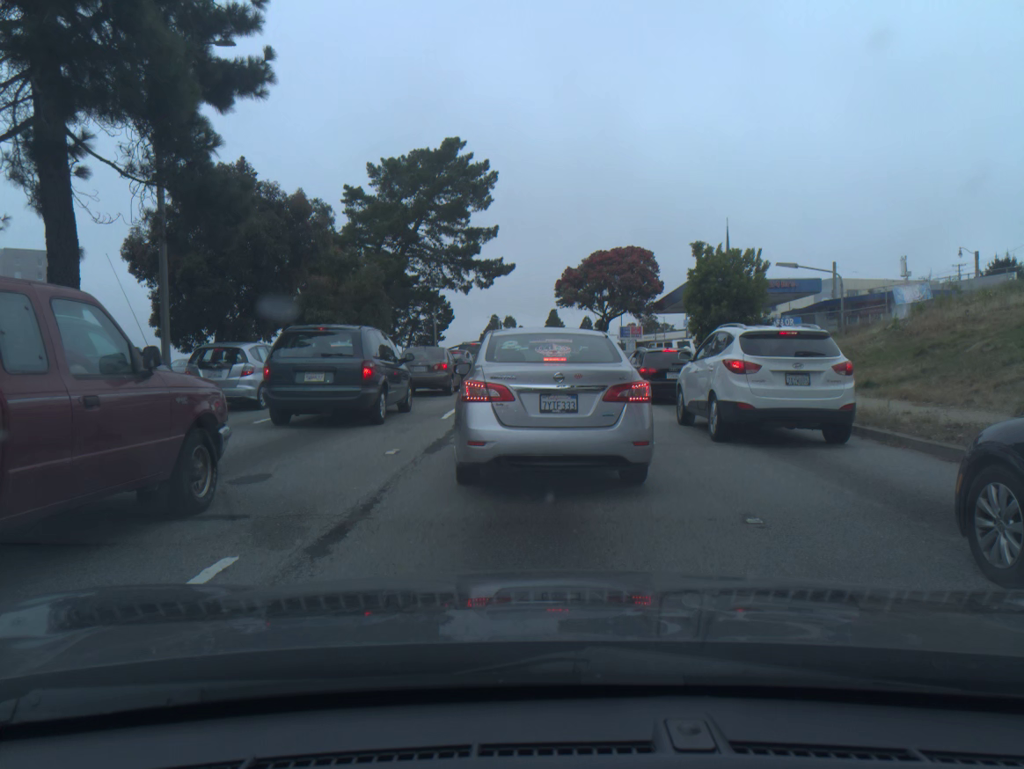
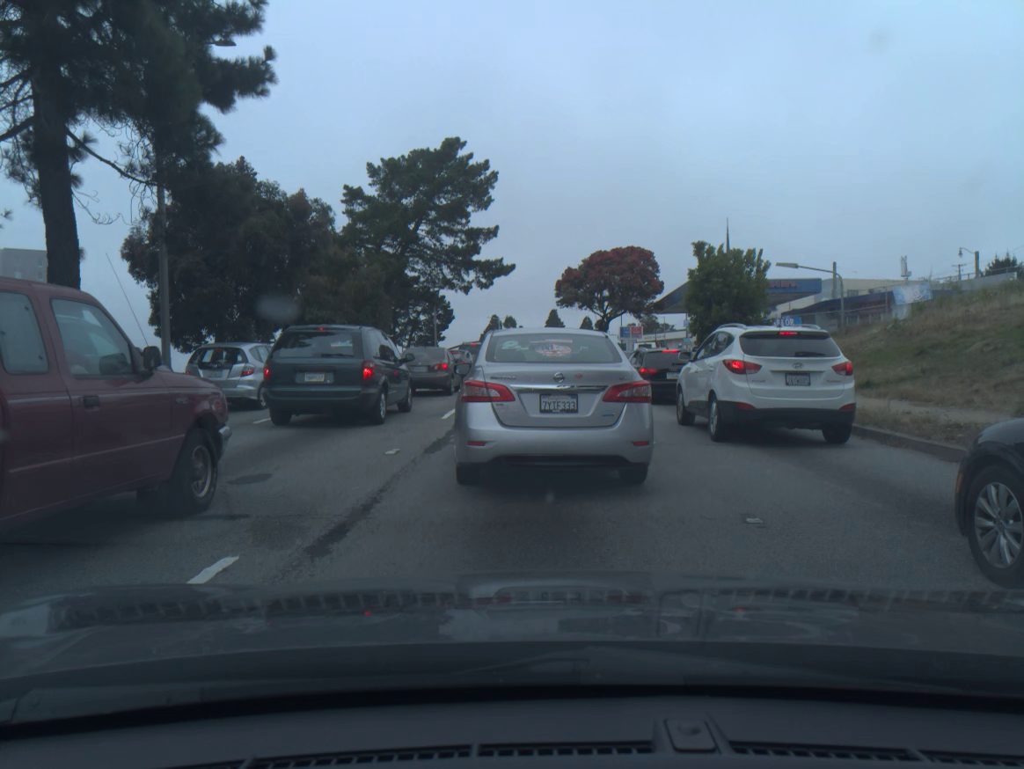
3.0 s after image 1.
(0.0, 0.0) m; 0°
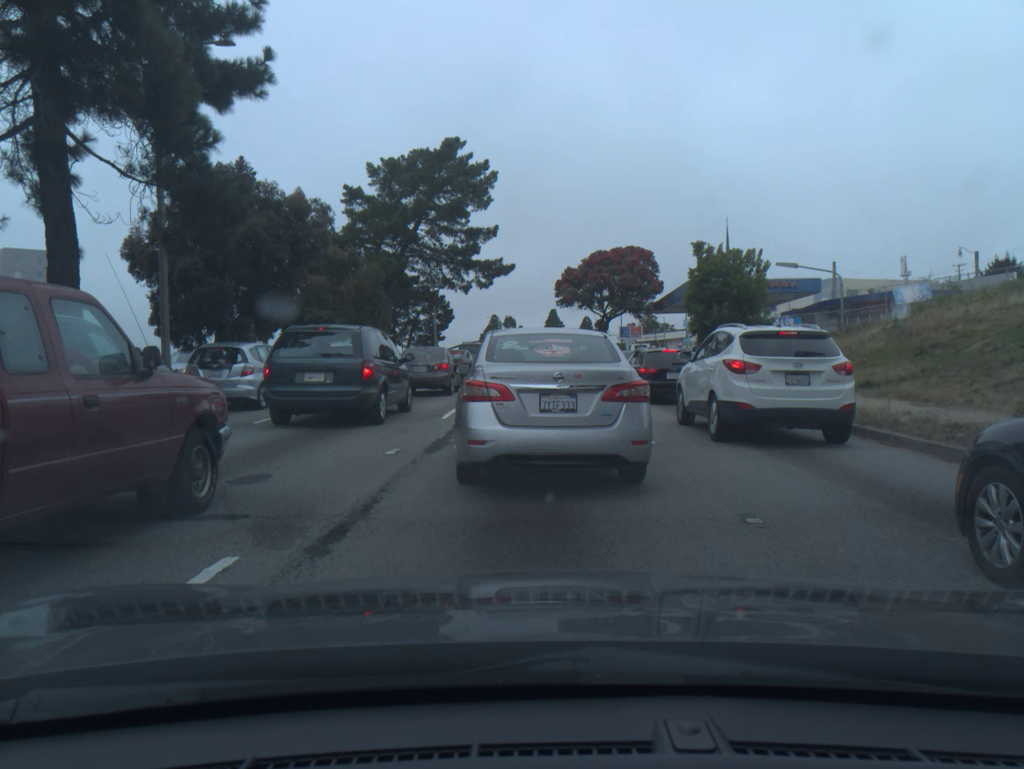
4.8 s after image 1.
(0.0, 0.0) m; 0°
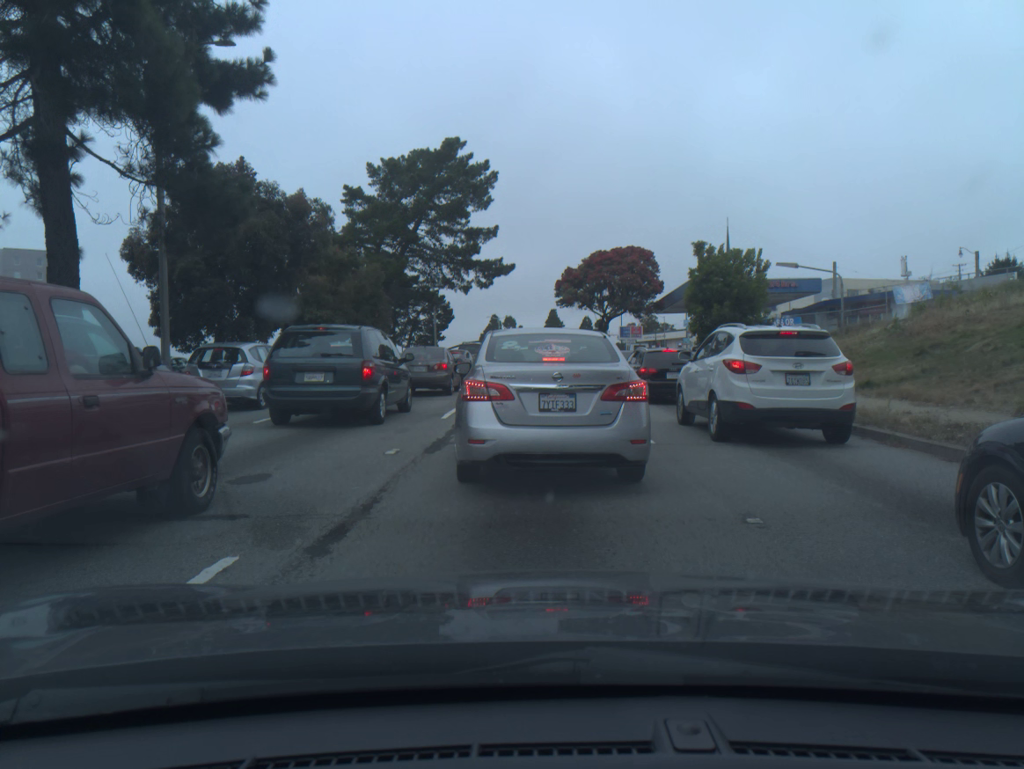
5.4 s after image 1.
(0.0, 0.0) m; 0°
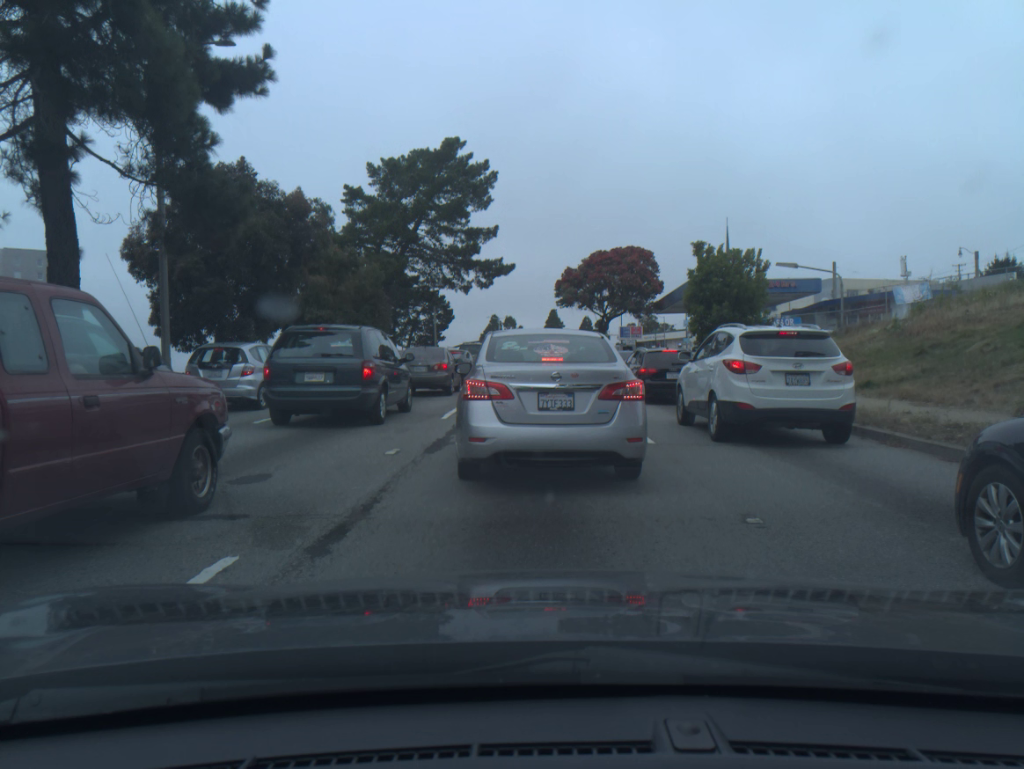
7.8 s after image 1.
(0.0, 0.0) m; 0°
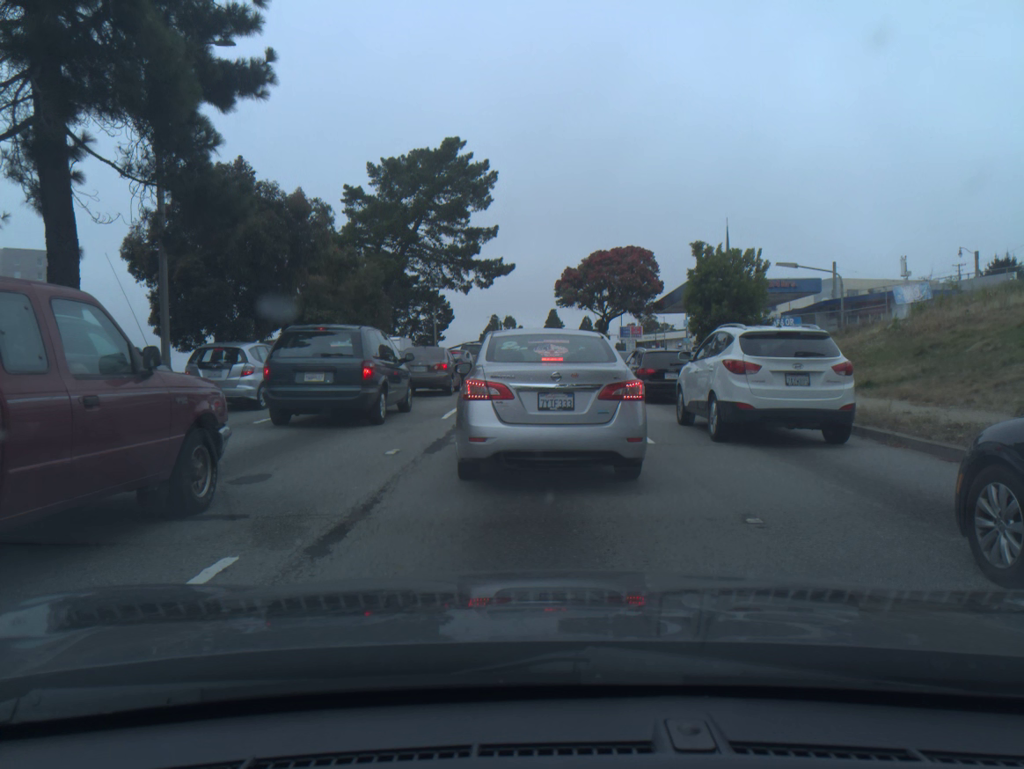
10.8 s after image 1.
(0.0, 0.0) m; 0°
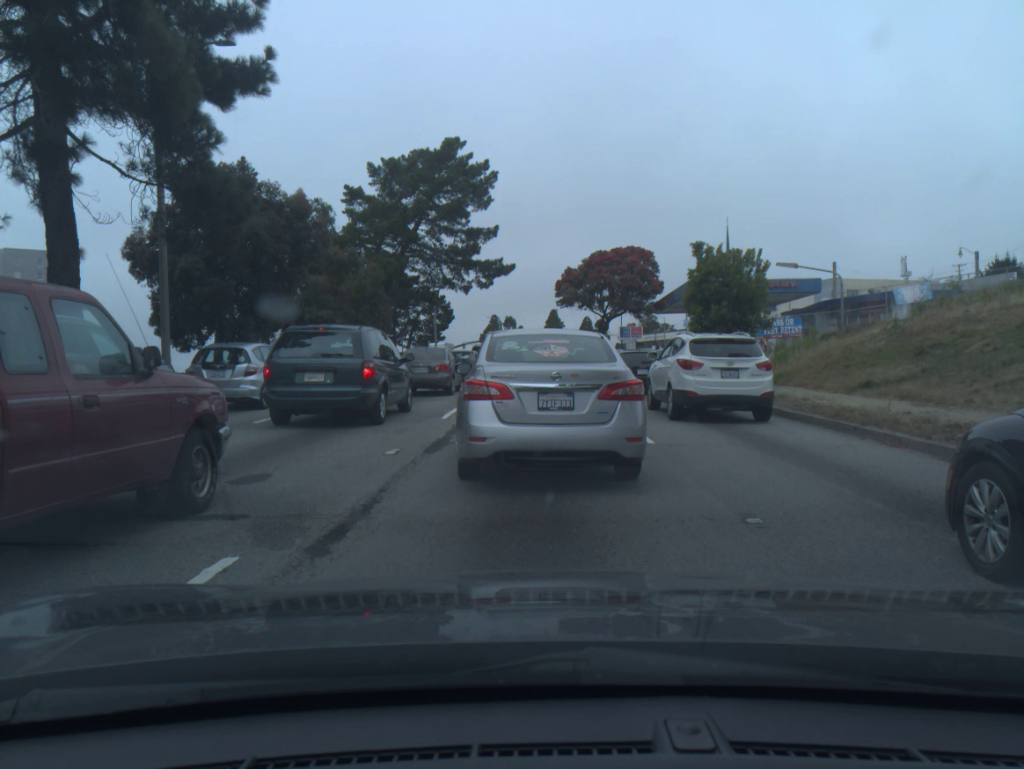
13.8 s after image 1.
(0.0, 0.0) m; 0°
